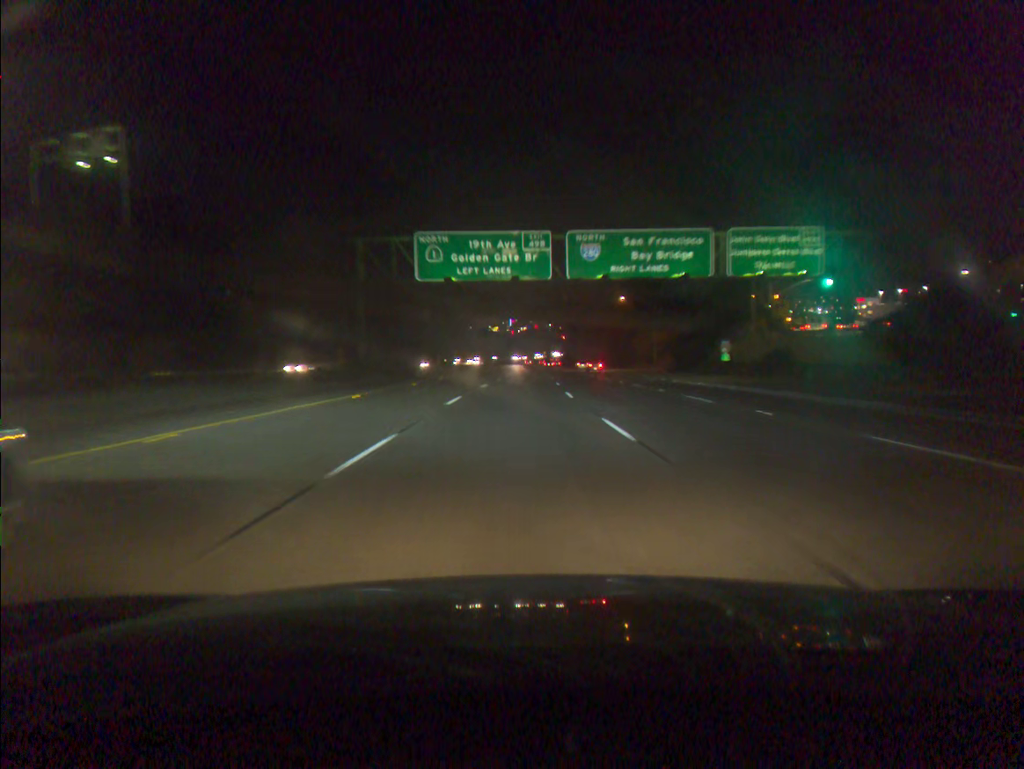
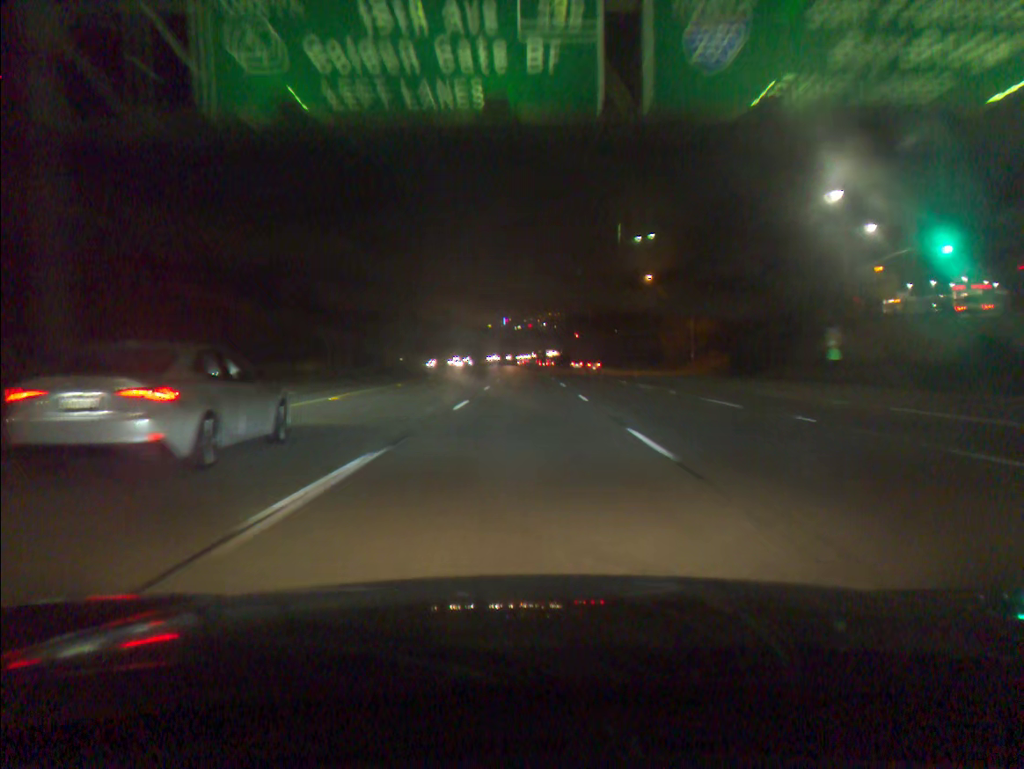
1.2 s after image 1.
(+0.1, +30.6) m; 0°
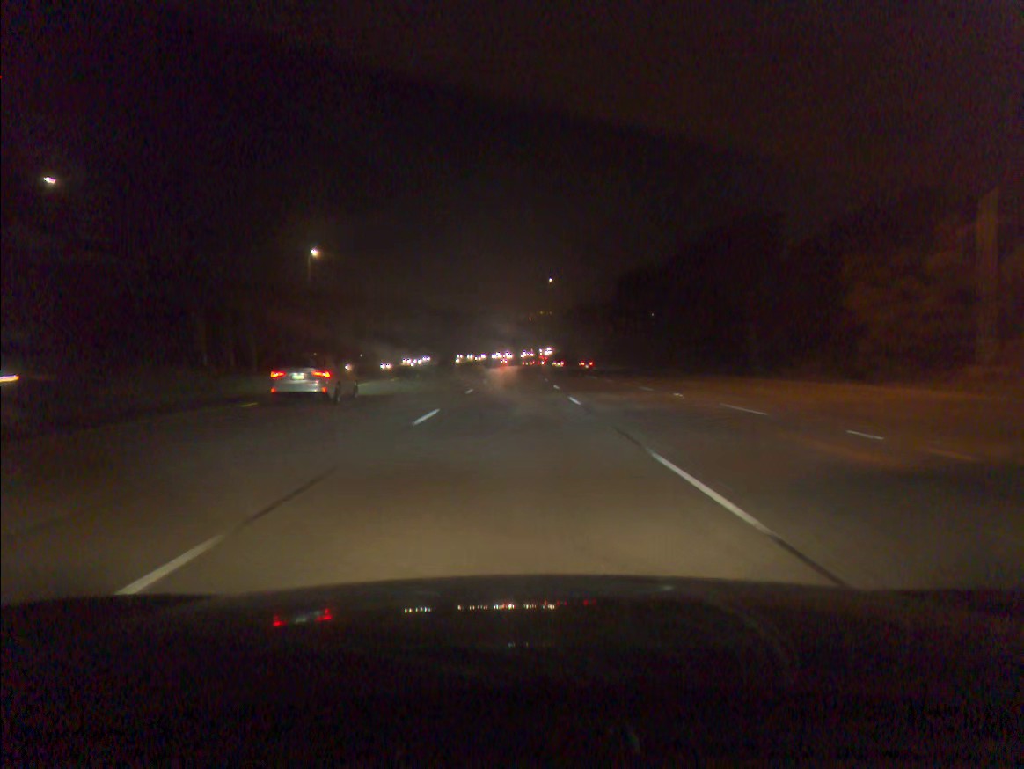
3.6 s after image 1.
(+0.8, +61.4) m; +1°
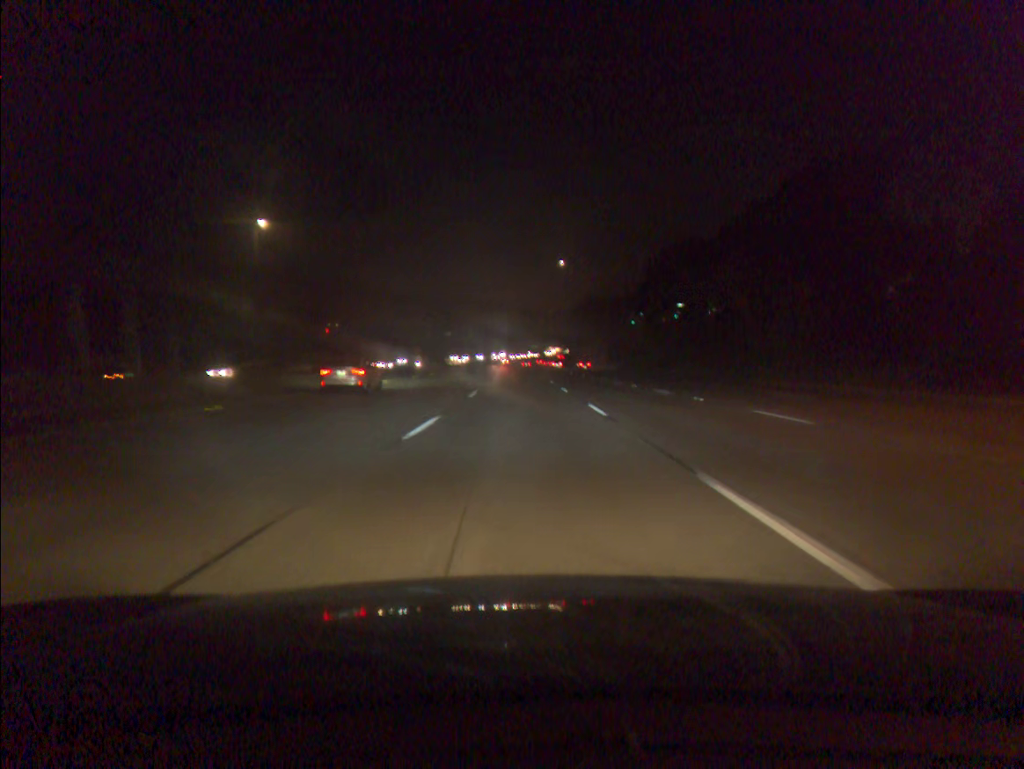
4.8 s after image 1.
(-0.1, +30.7) m; 0°
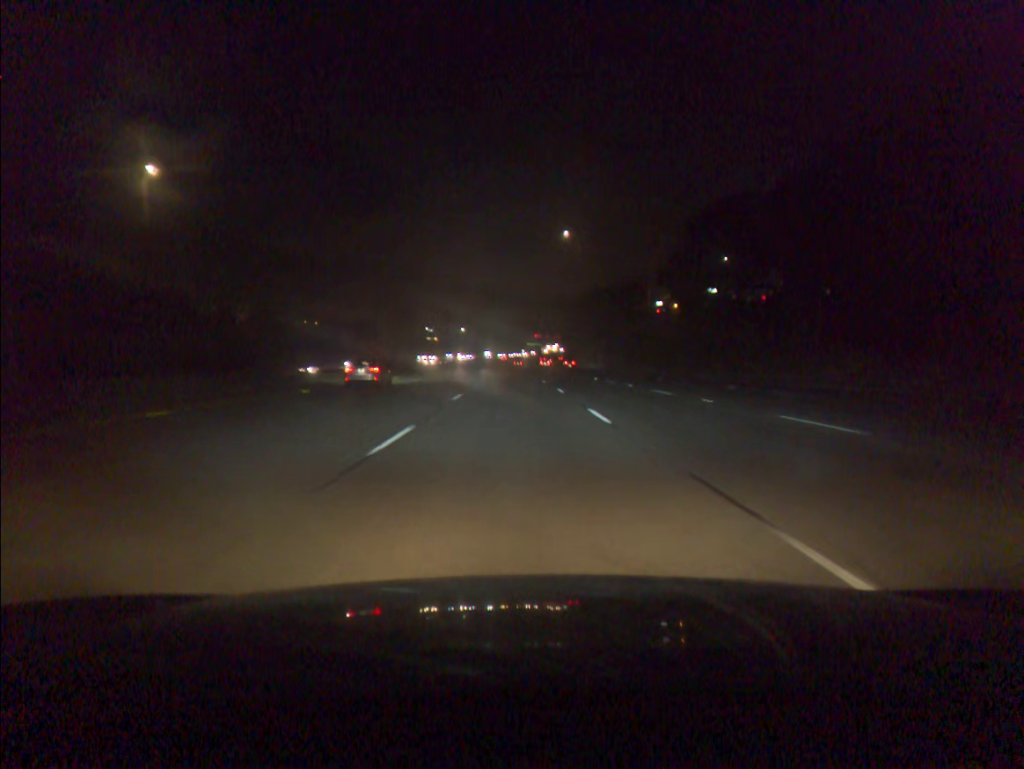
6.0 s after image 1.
(+0.1, +30.7) m; 0°
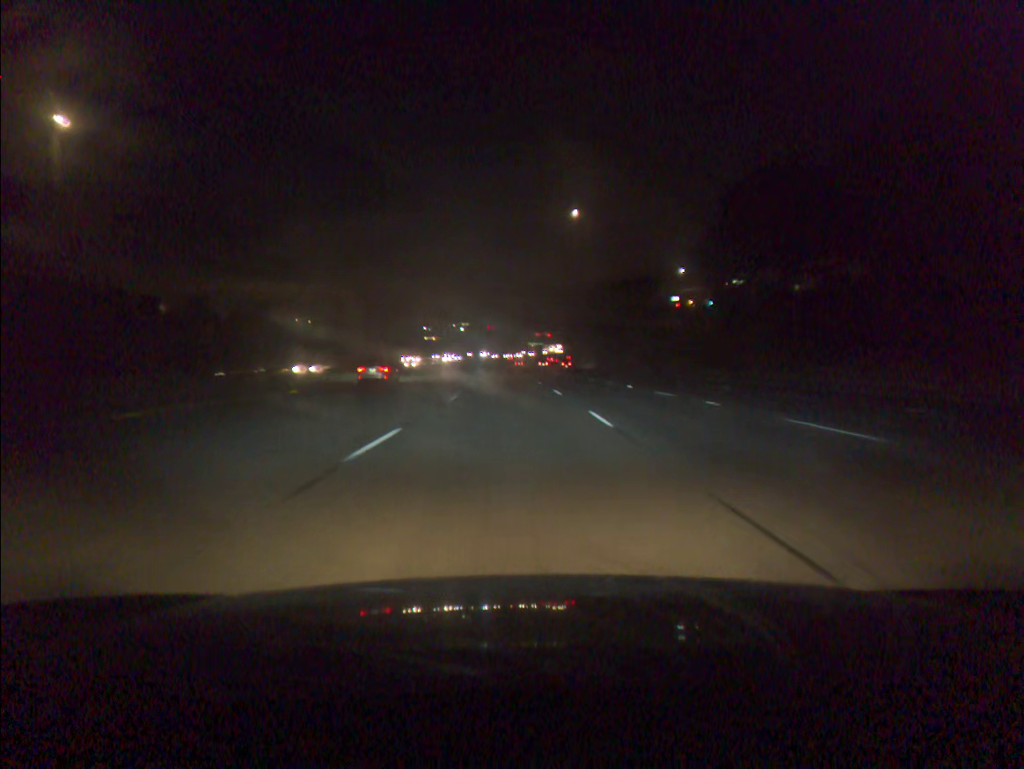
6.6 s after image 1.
(0.0, +15.4) m; 0°
